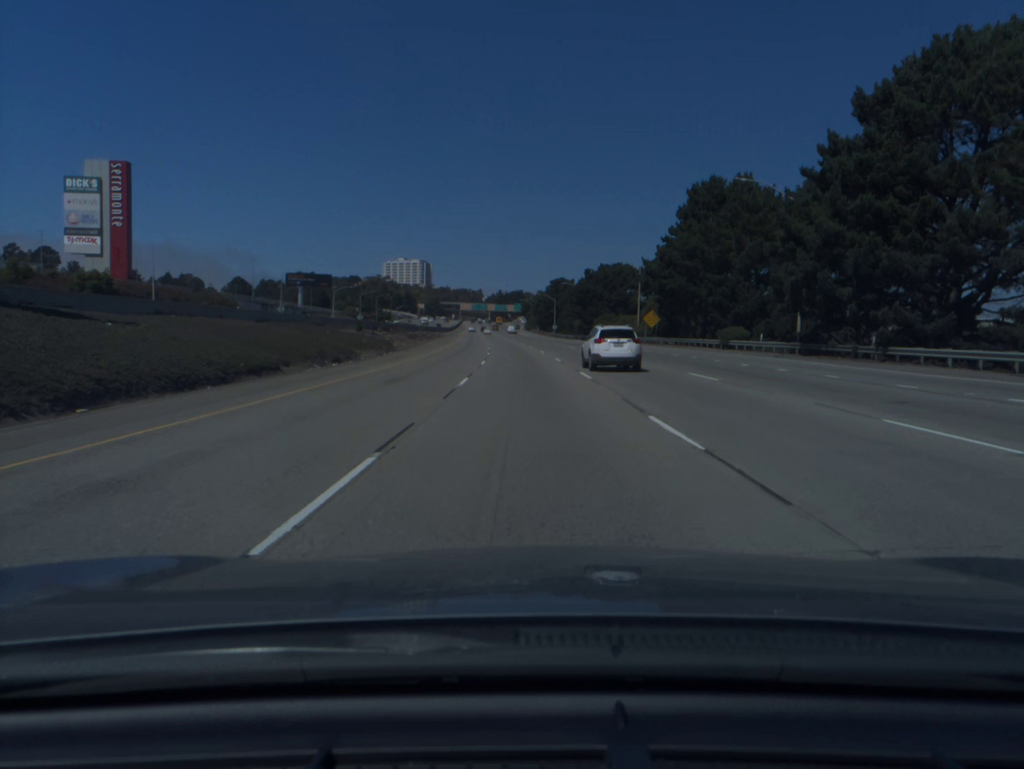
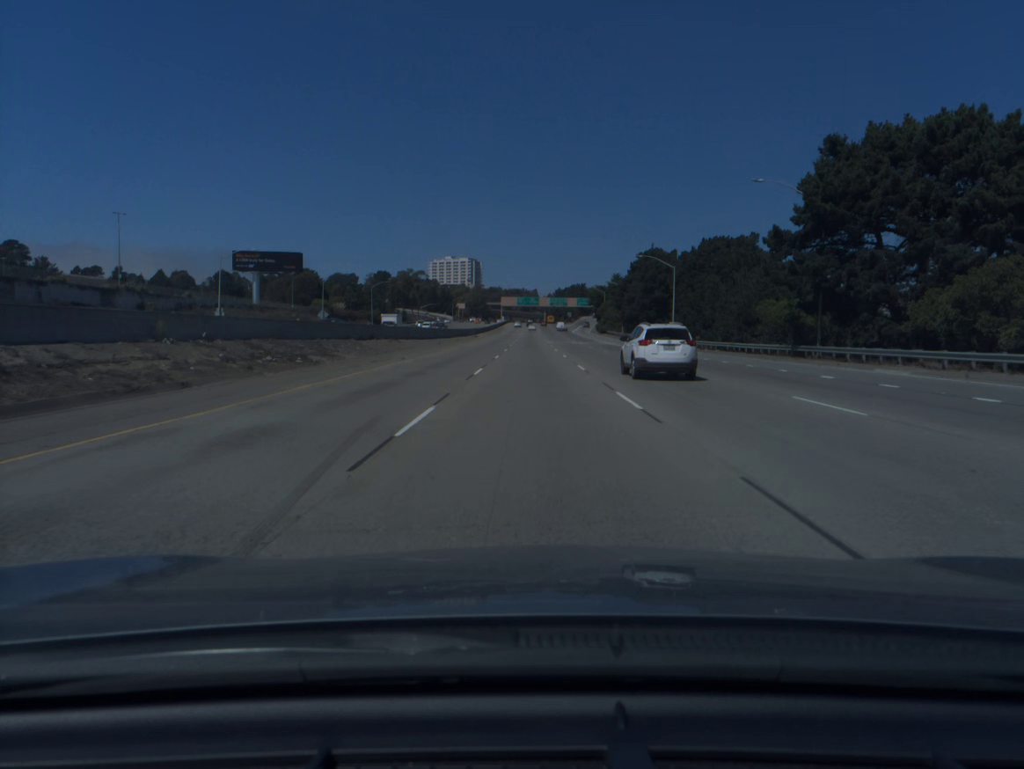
(-3.9, +97.2) m; -4°
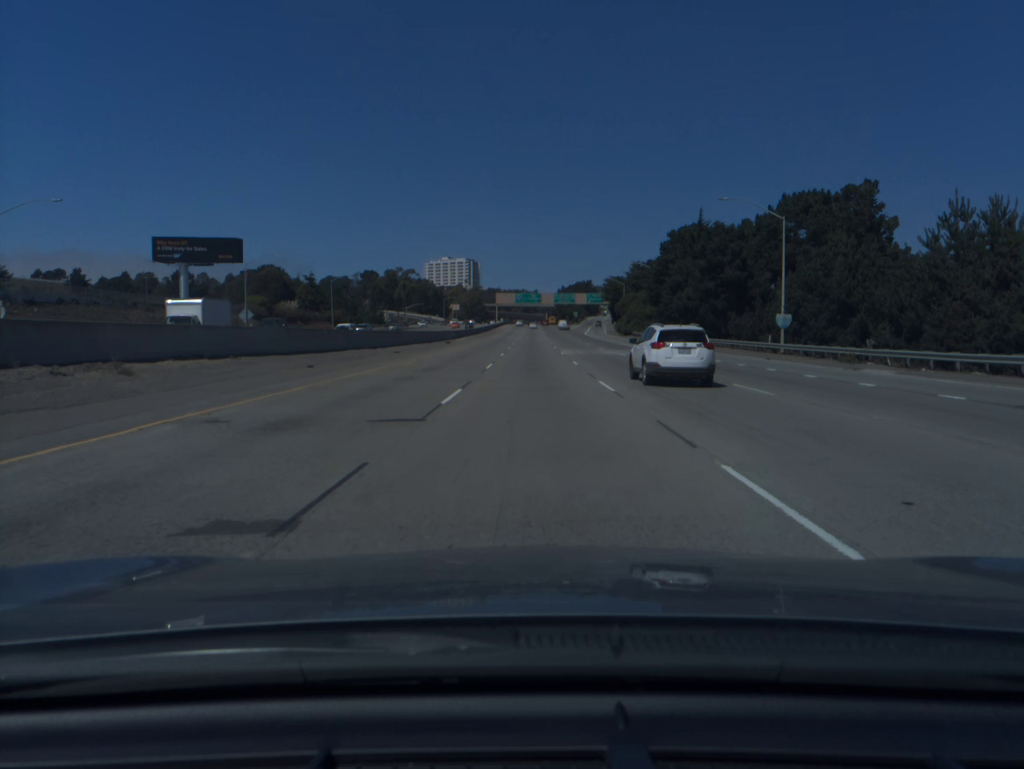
(-0.1, +38.9) m; 0°
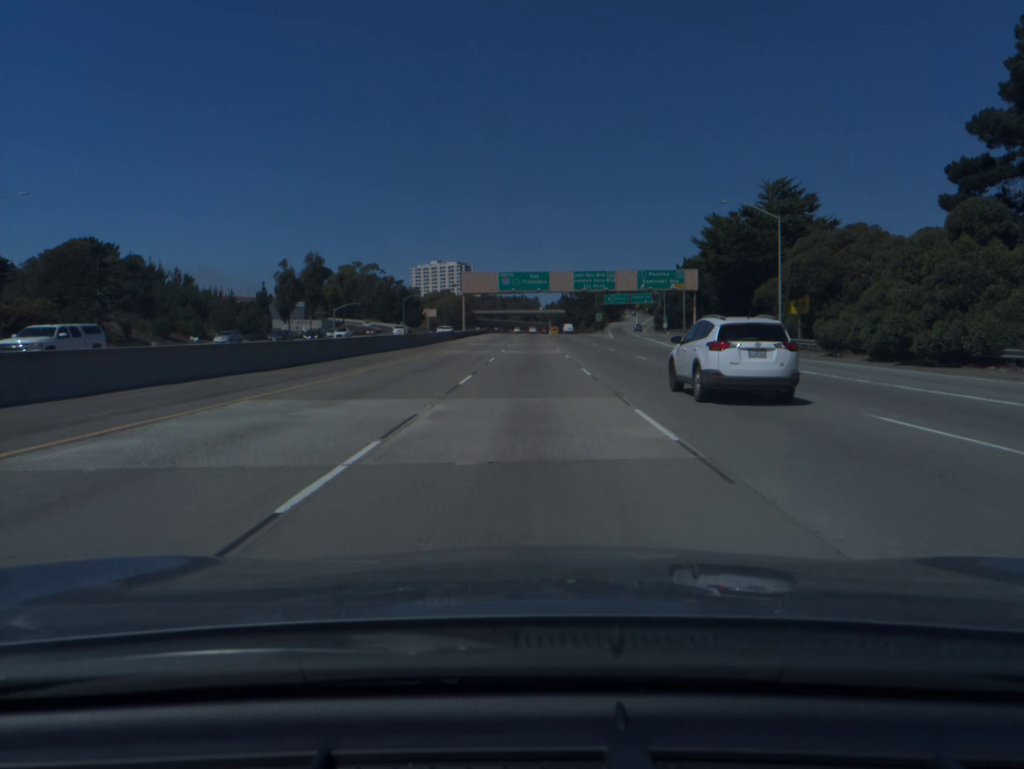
(+0.2, +97.0) m; 0°
